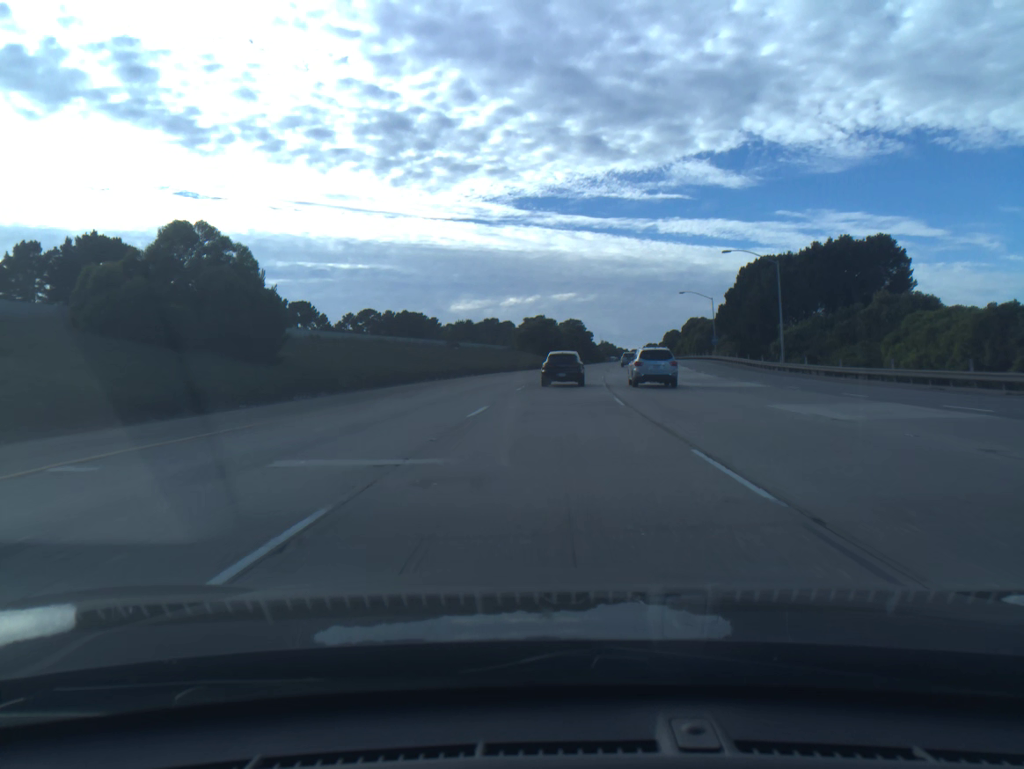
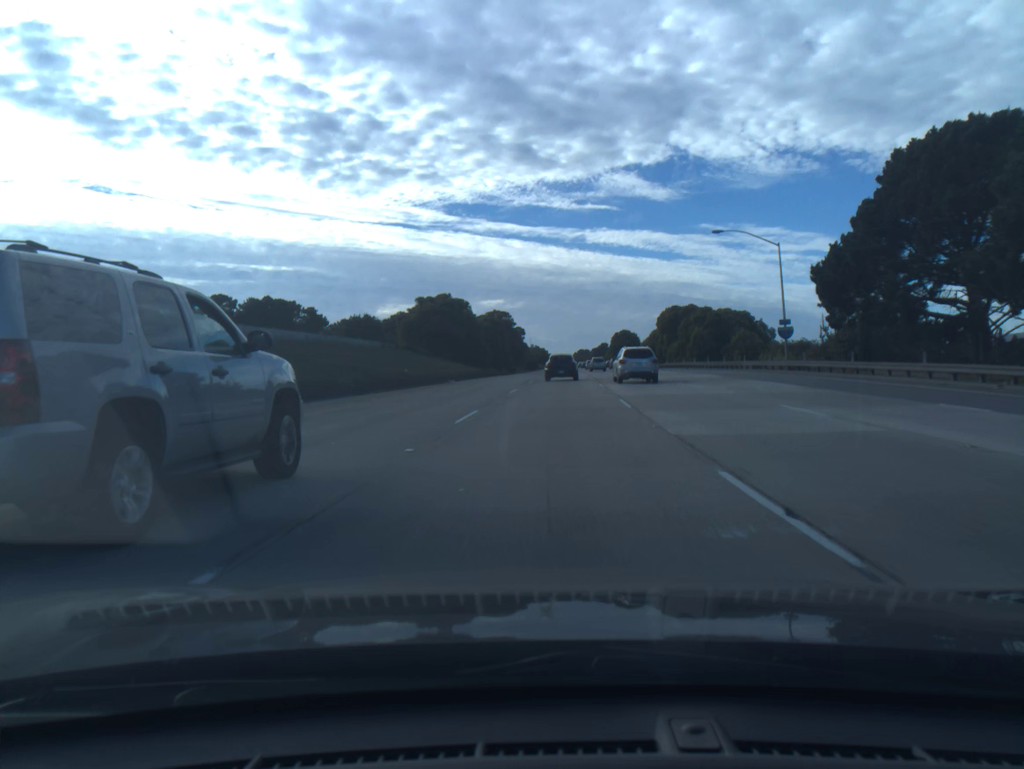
(+3.0, +60.4) m; +5°
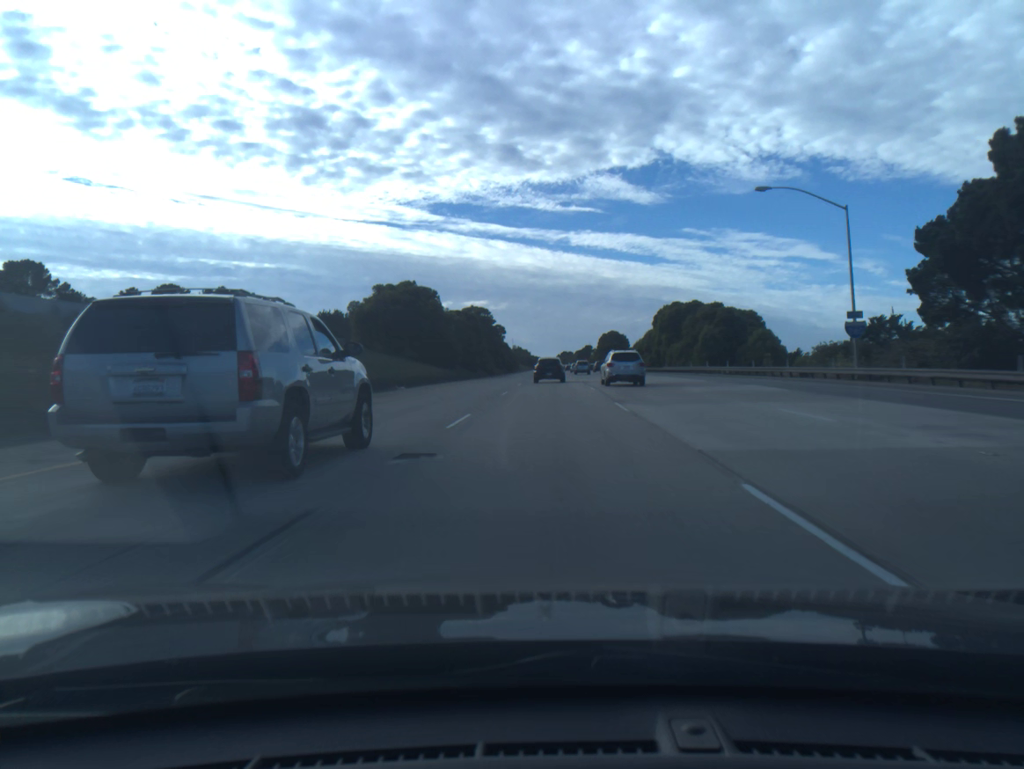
(+0.2, +15.2) m; +1°
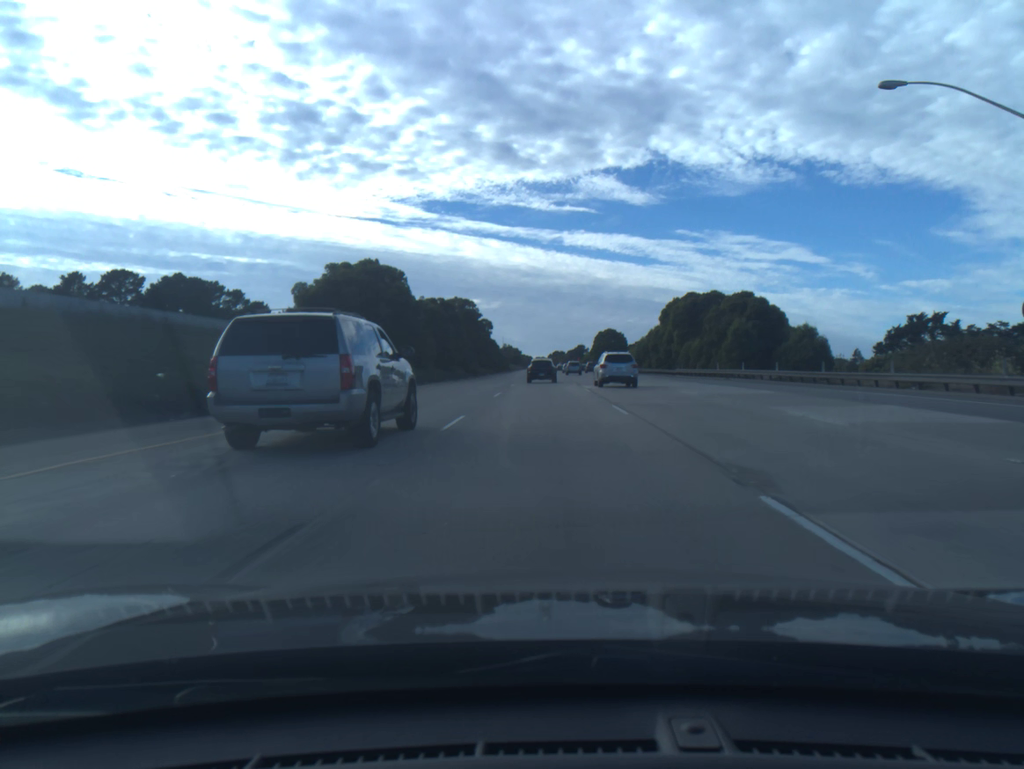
(+0.1, +15.3) m; +1°
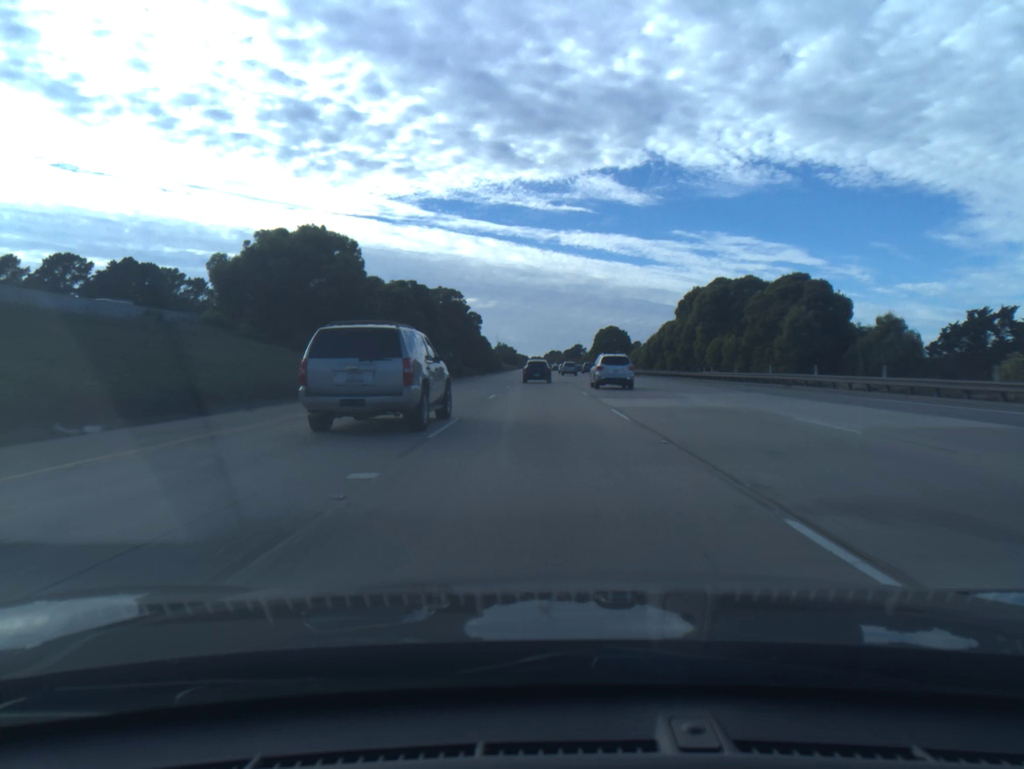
(+0.1, +15.4) m; 0°
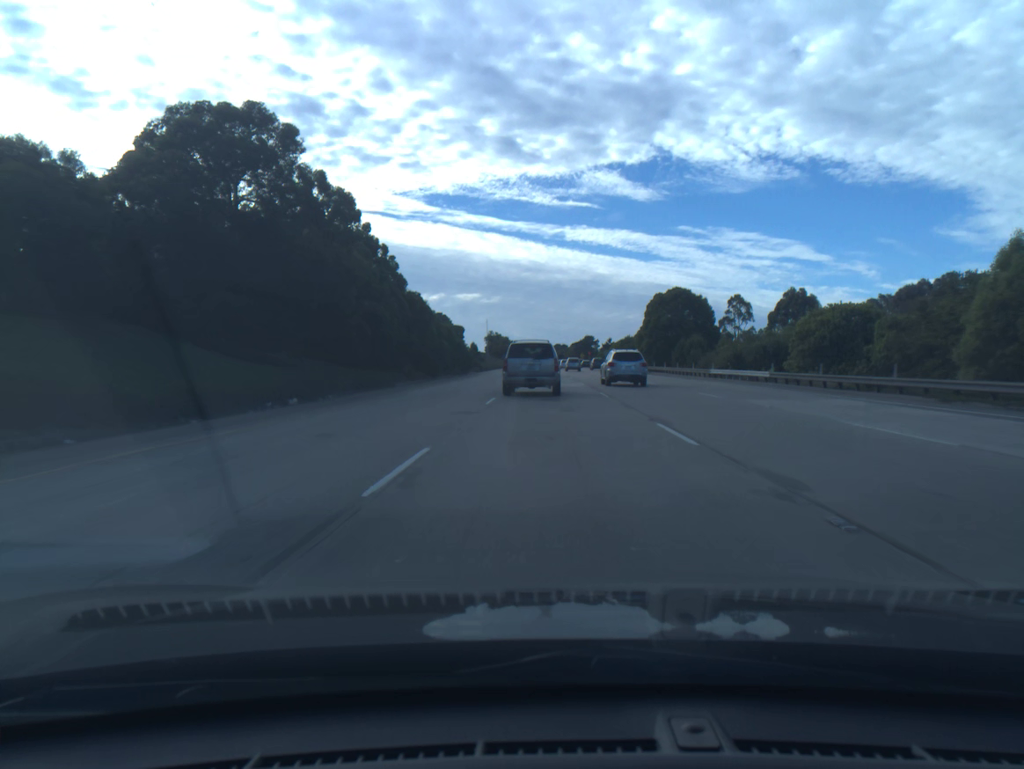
(-0.3, +78.9) m; 0°
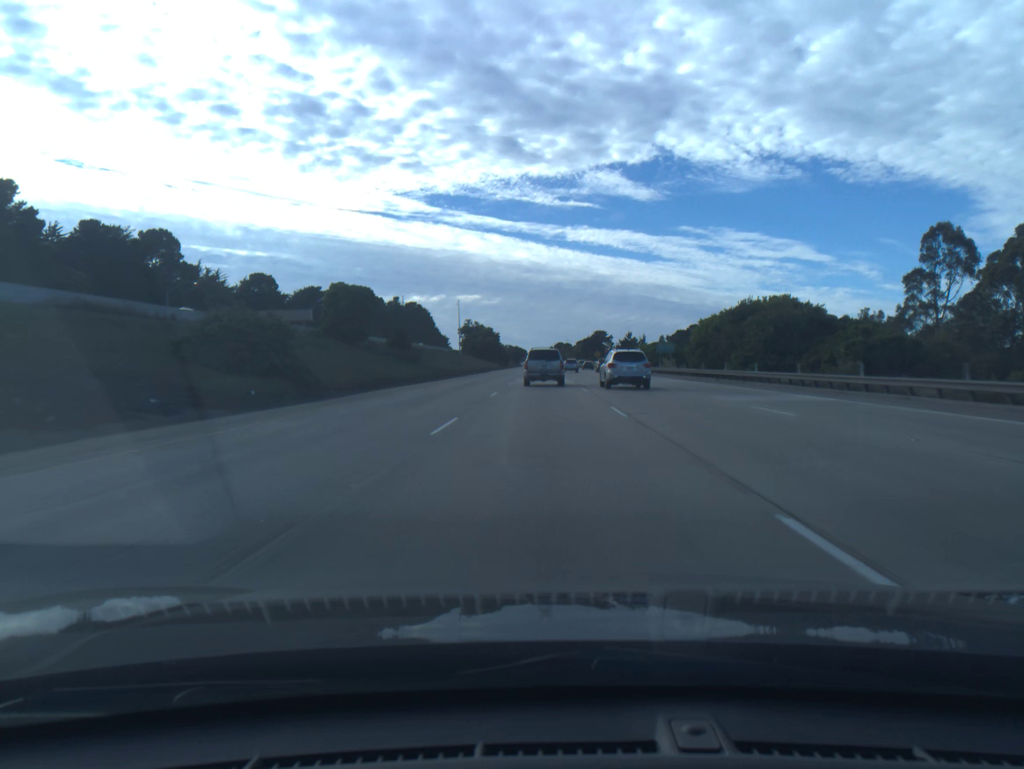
(+0.4, +81.5) m; 0°
